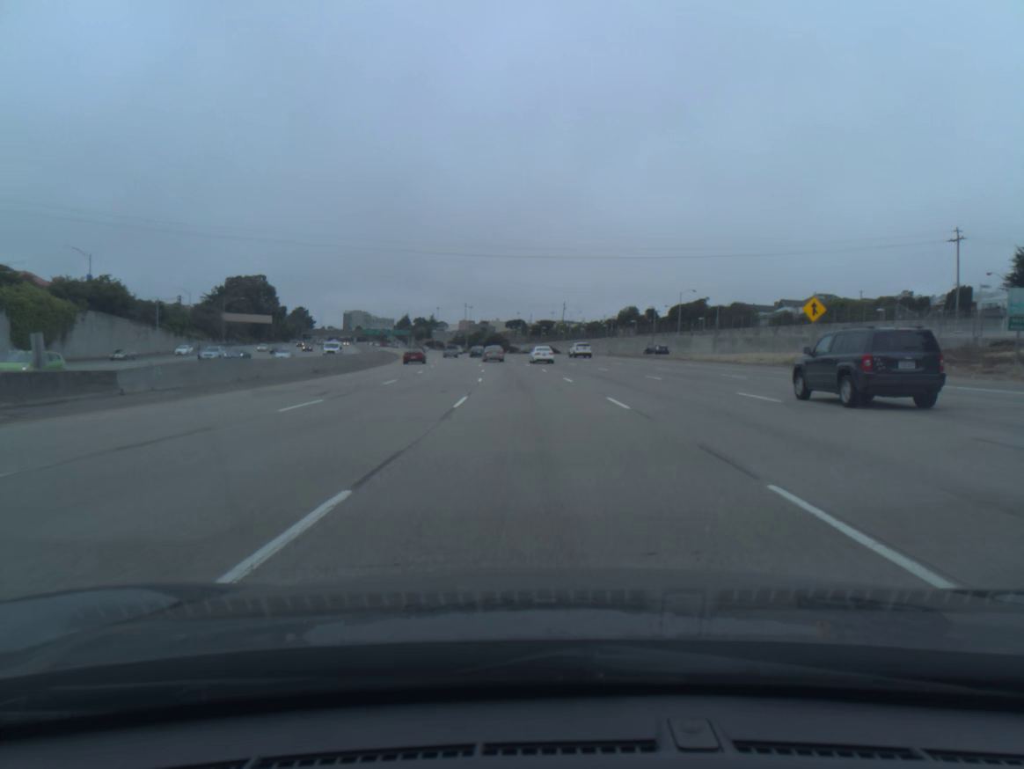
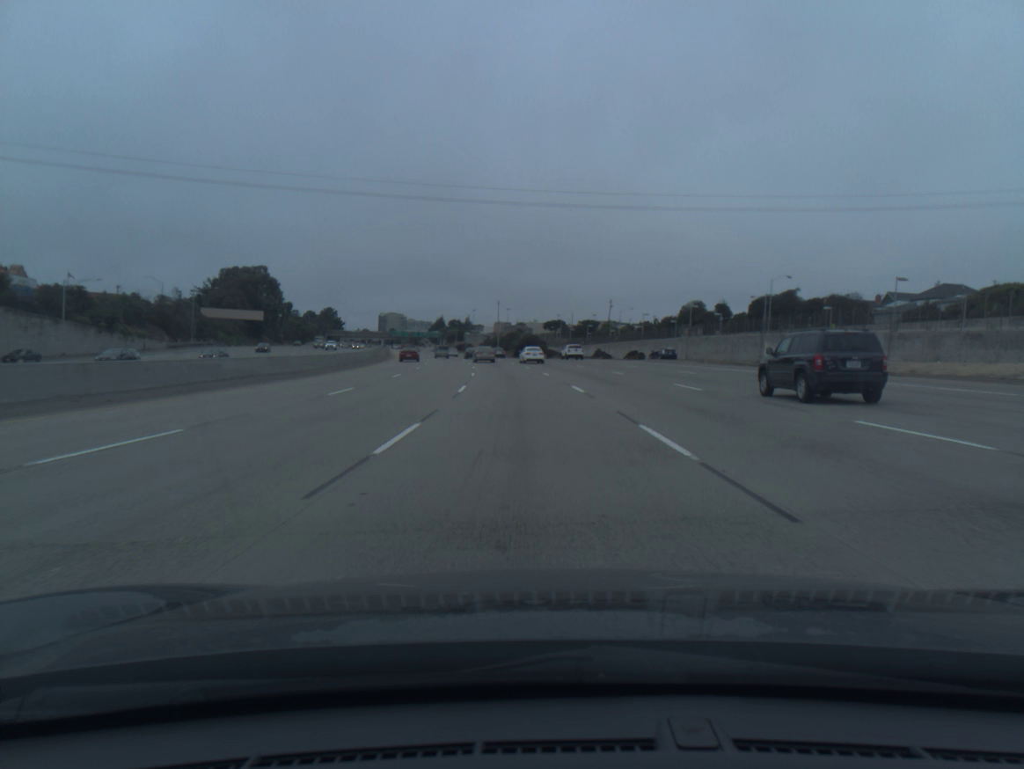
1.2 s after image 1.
(-0.8, +36.3) m; -3°
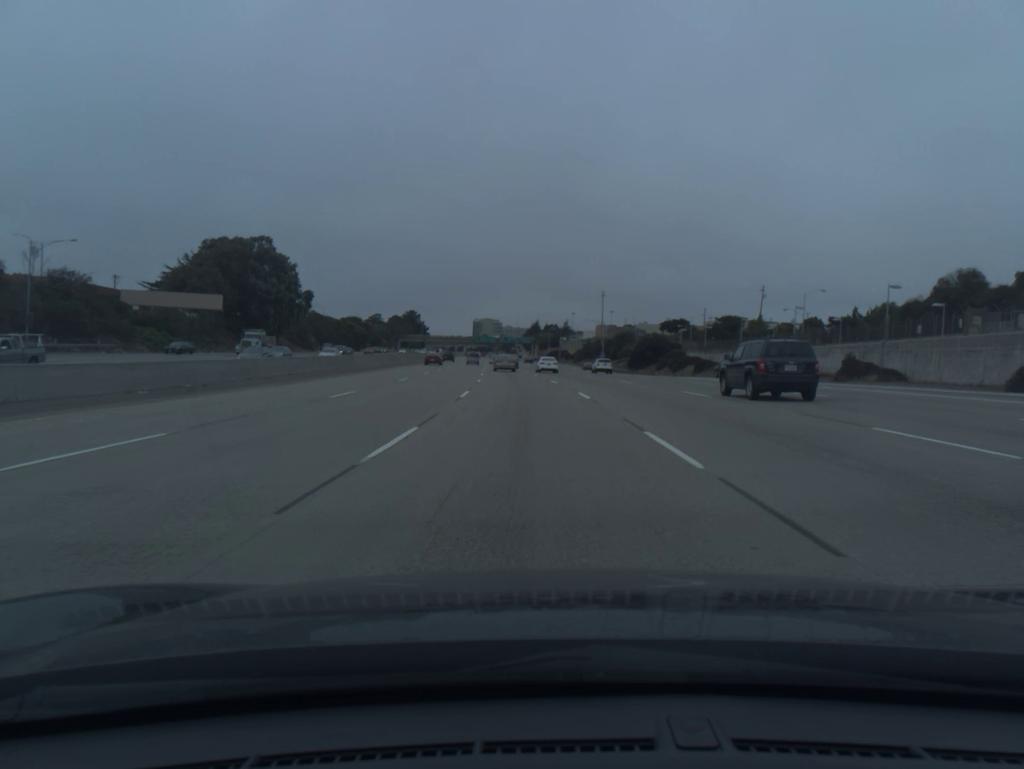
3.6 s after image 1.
(-4.5, +71.9) m; -7°
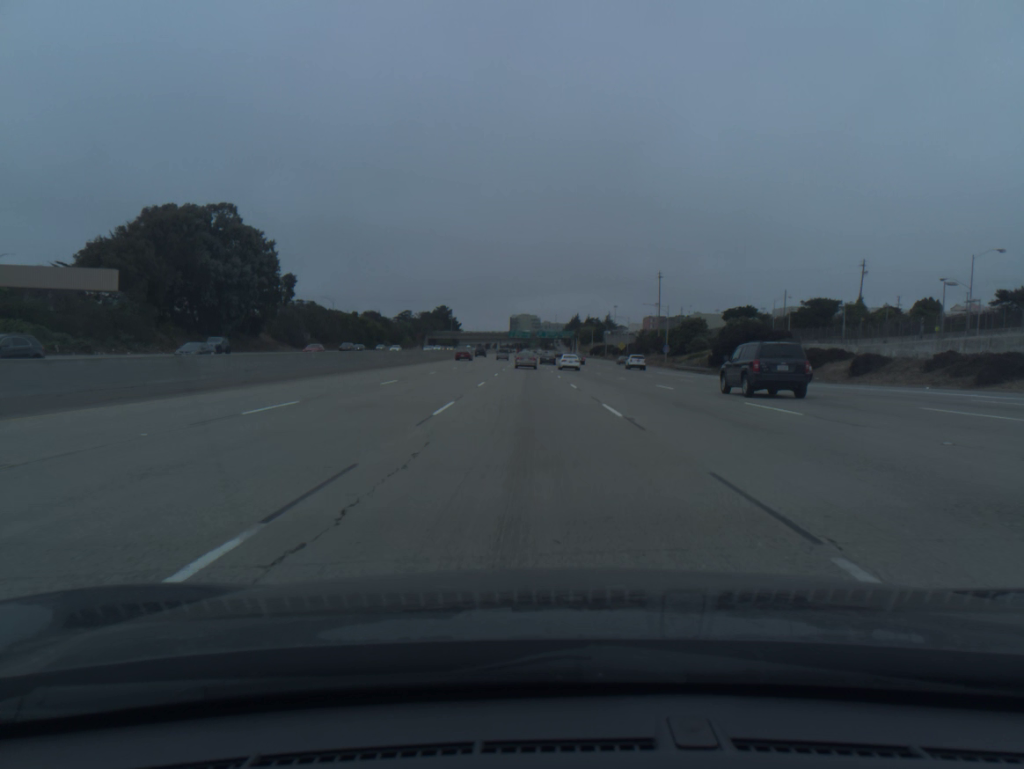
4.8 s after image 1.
(-0.9, +35.9) m; -3°
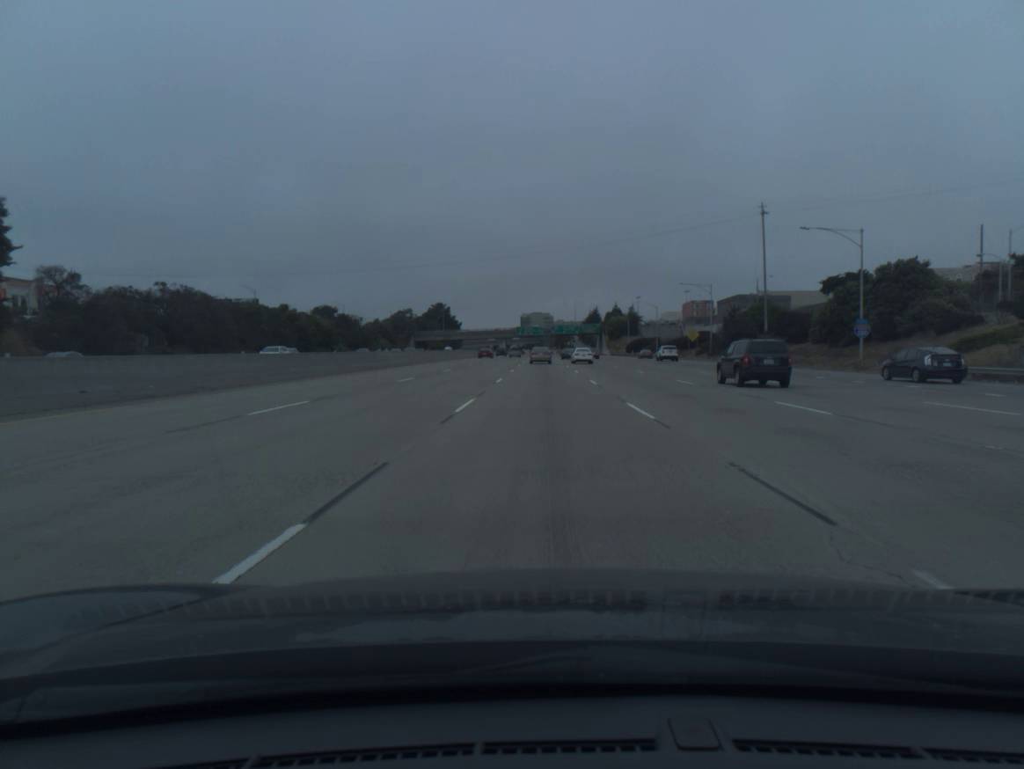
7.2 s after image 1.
(-1.4, +71.8) m; -1°
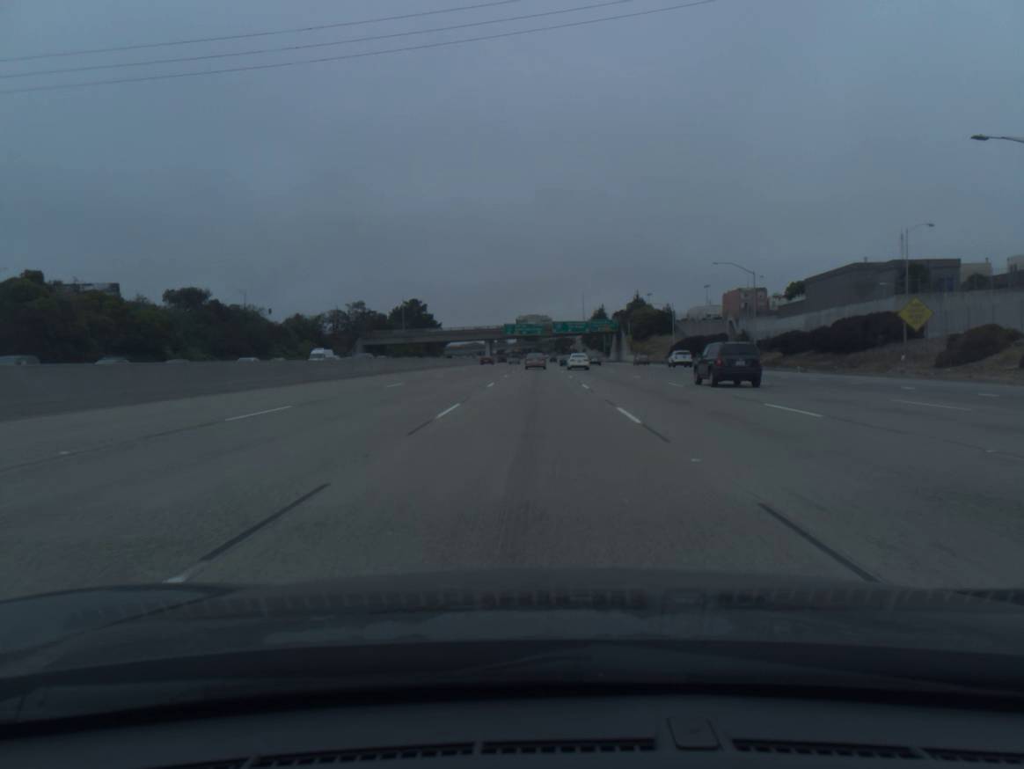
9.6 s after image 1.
(+0.3, +71.8) m; 0°
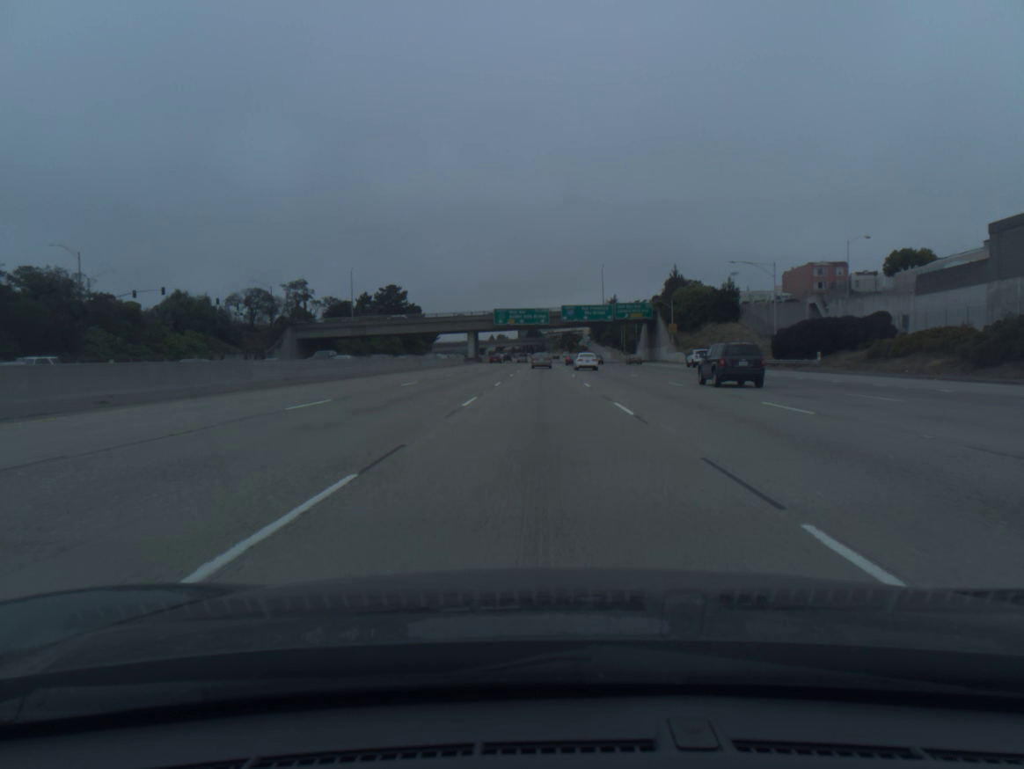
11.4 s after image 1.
(-0.1, +54.4) m; 0°
